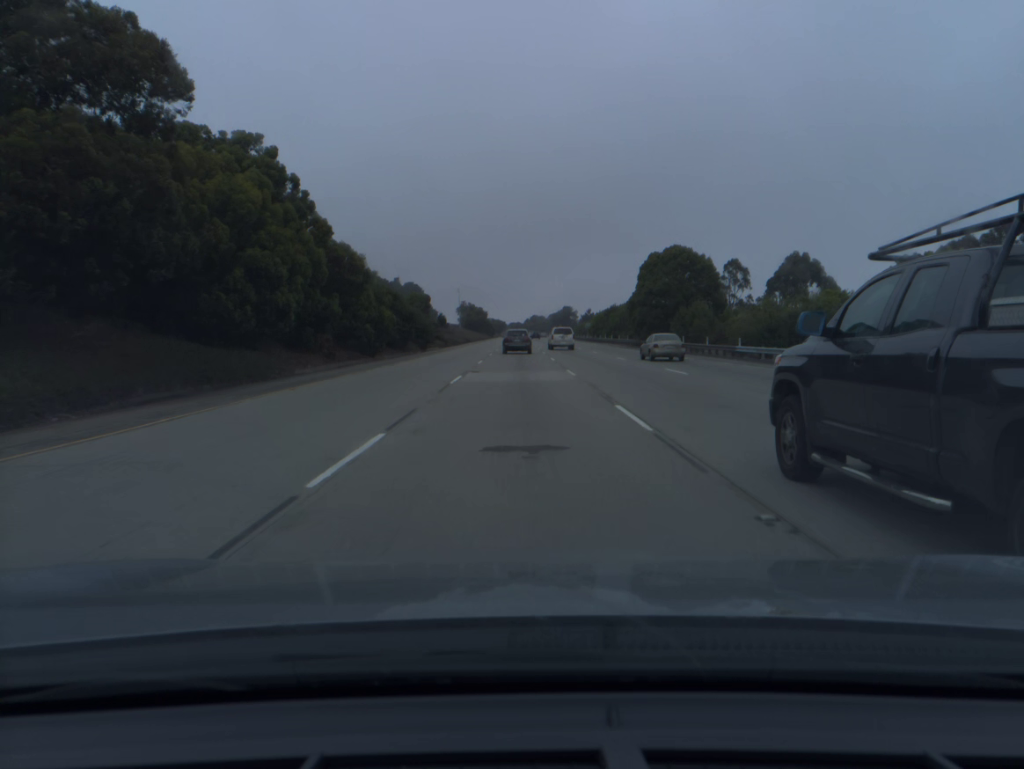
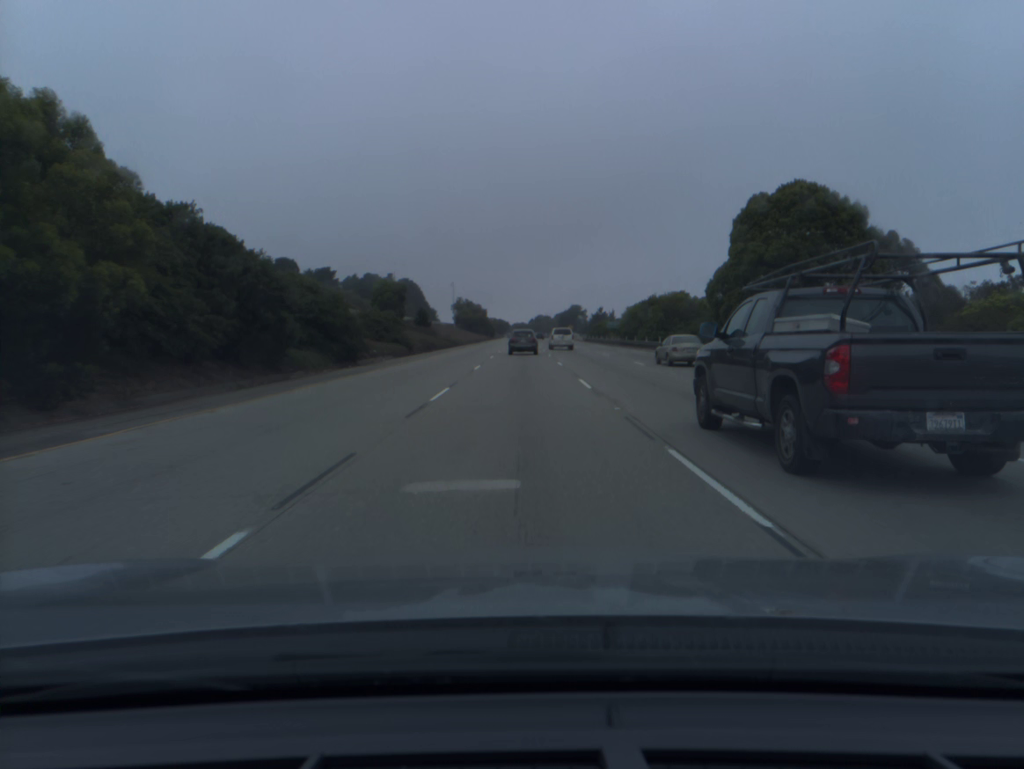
(-0.1, +34.3) m; 0°
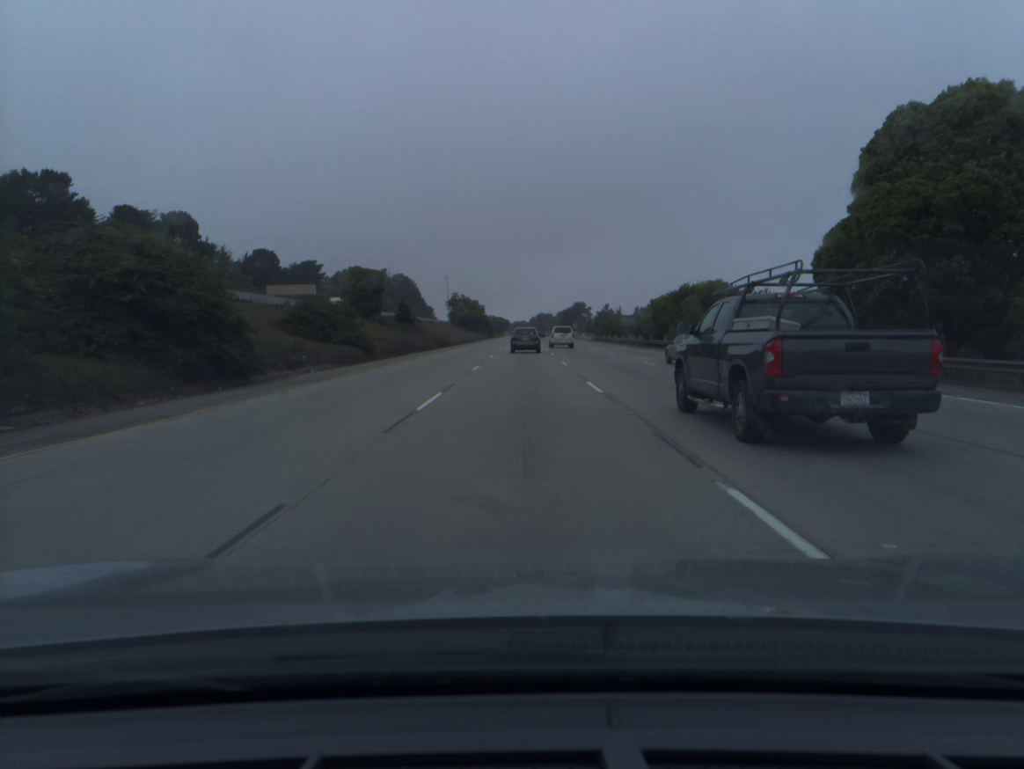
(0.0, +17.0) m; 0°
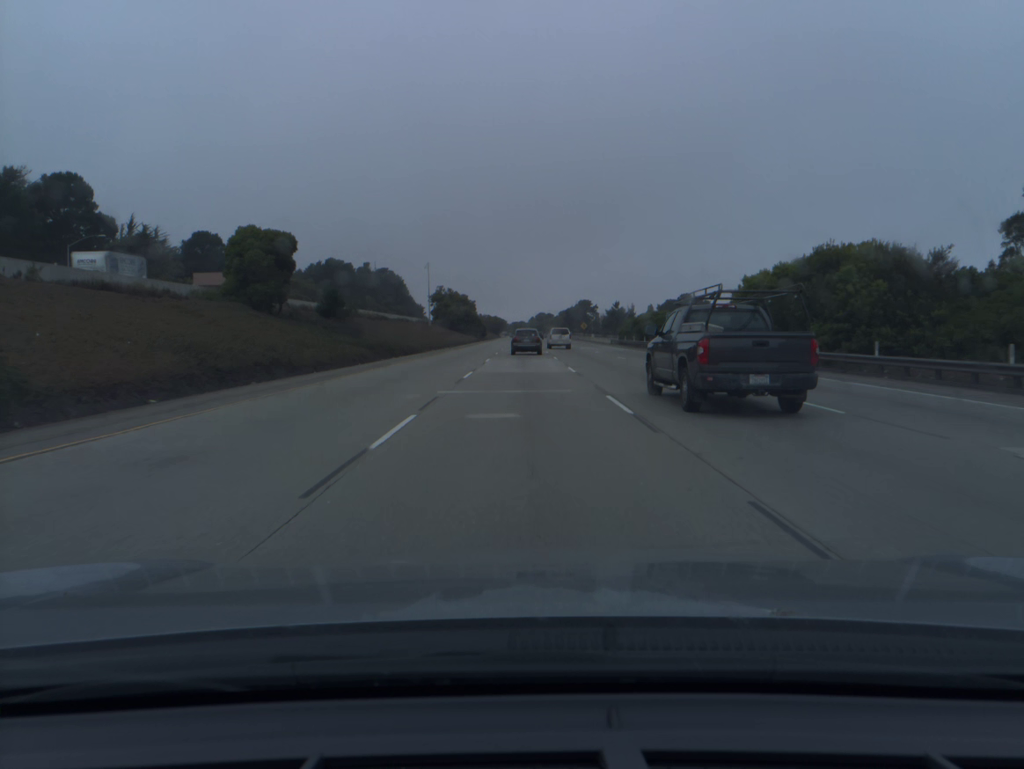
(0.0, +33.9) m; 0°
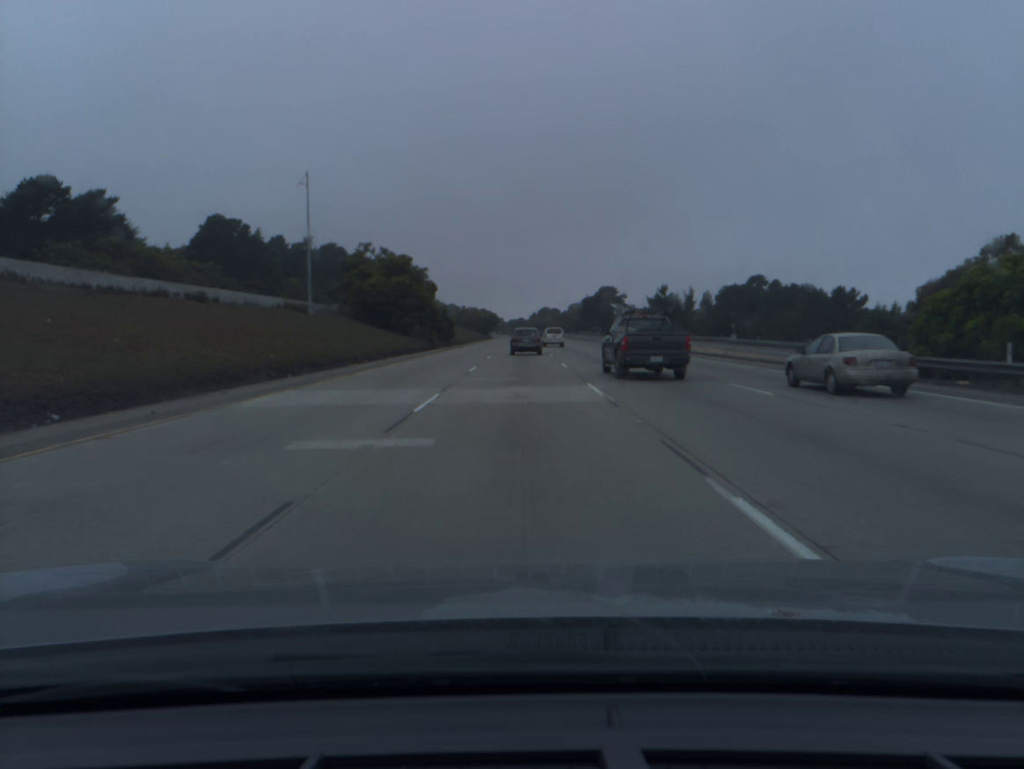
(+0.1, +83.6) m; 0°
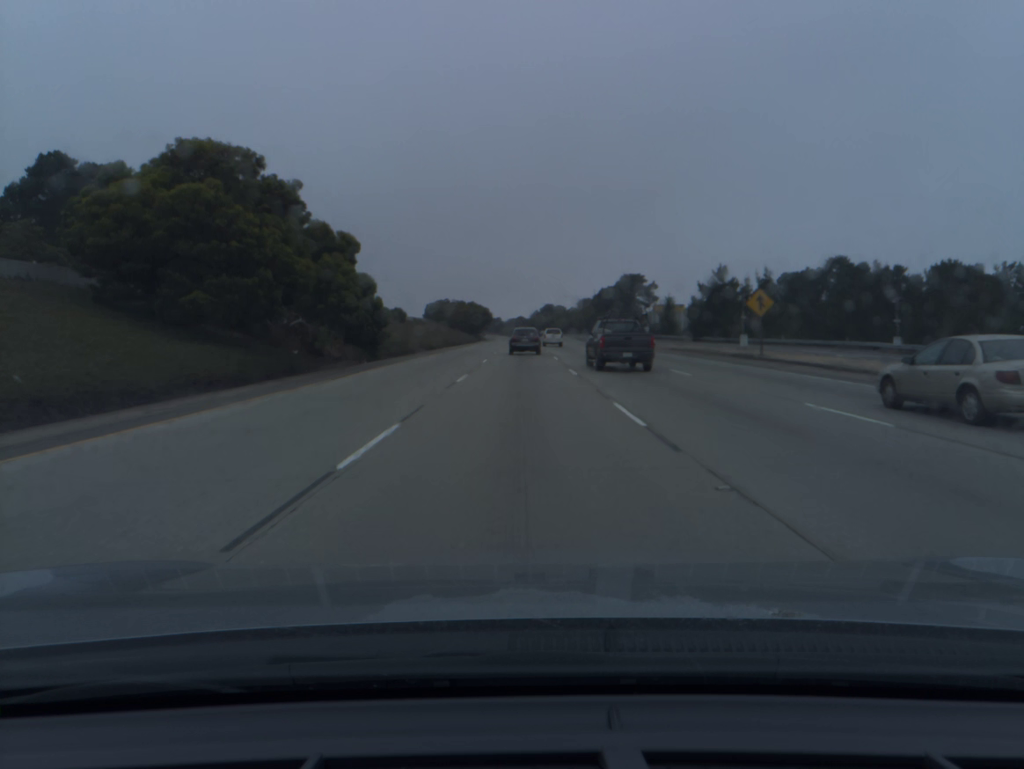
(0.0, +49.5) m; 0°
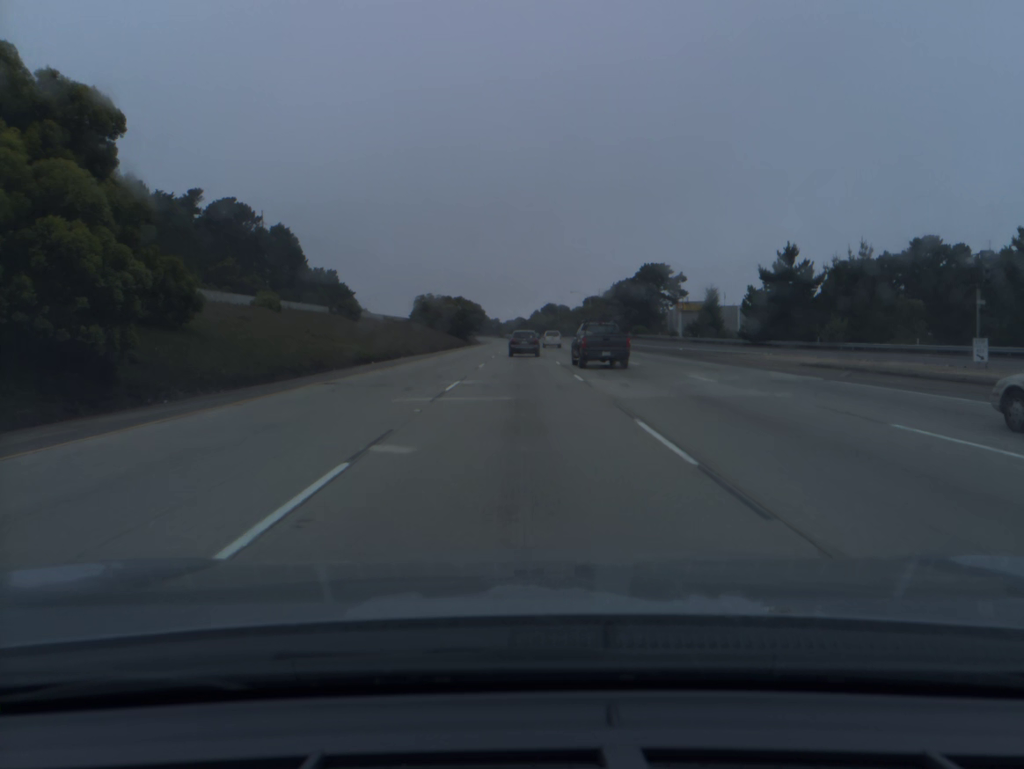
(0.0, +32.9) m; 0°
